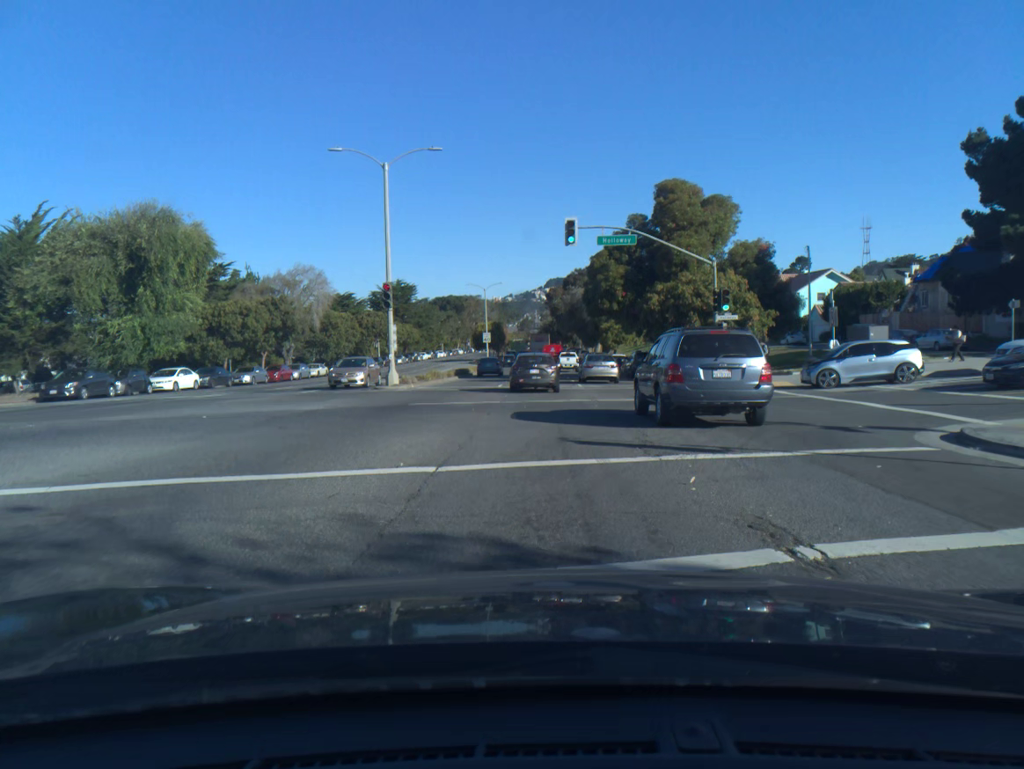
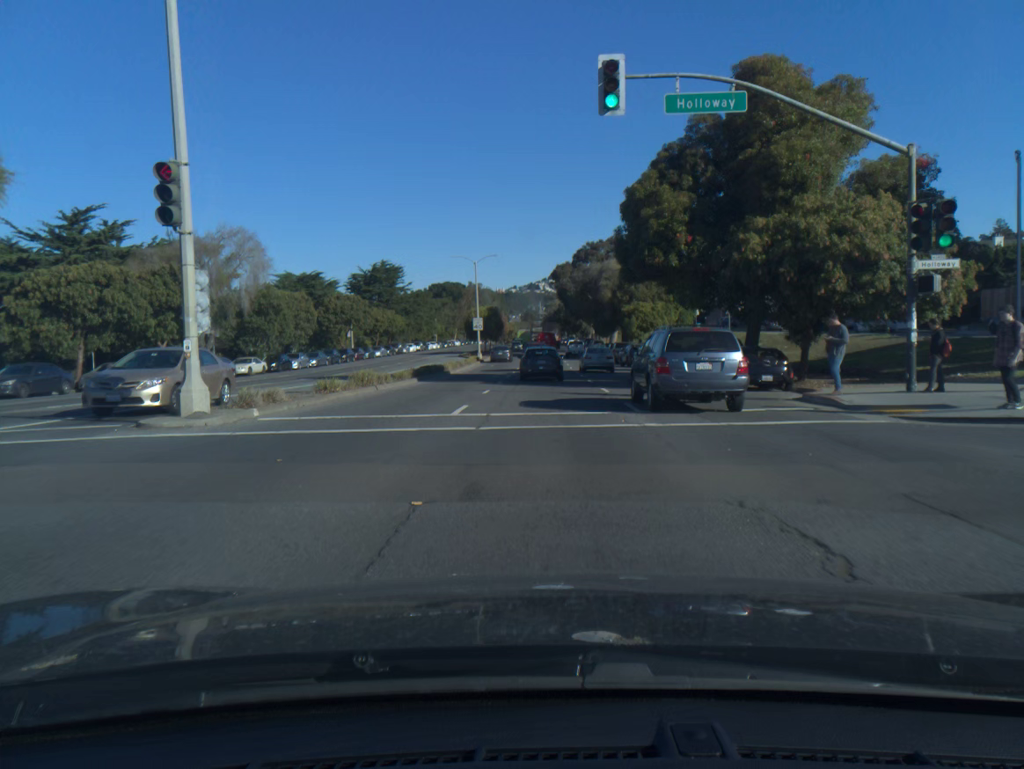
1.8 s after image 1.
(-0.1, +19.1) m; -1°
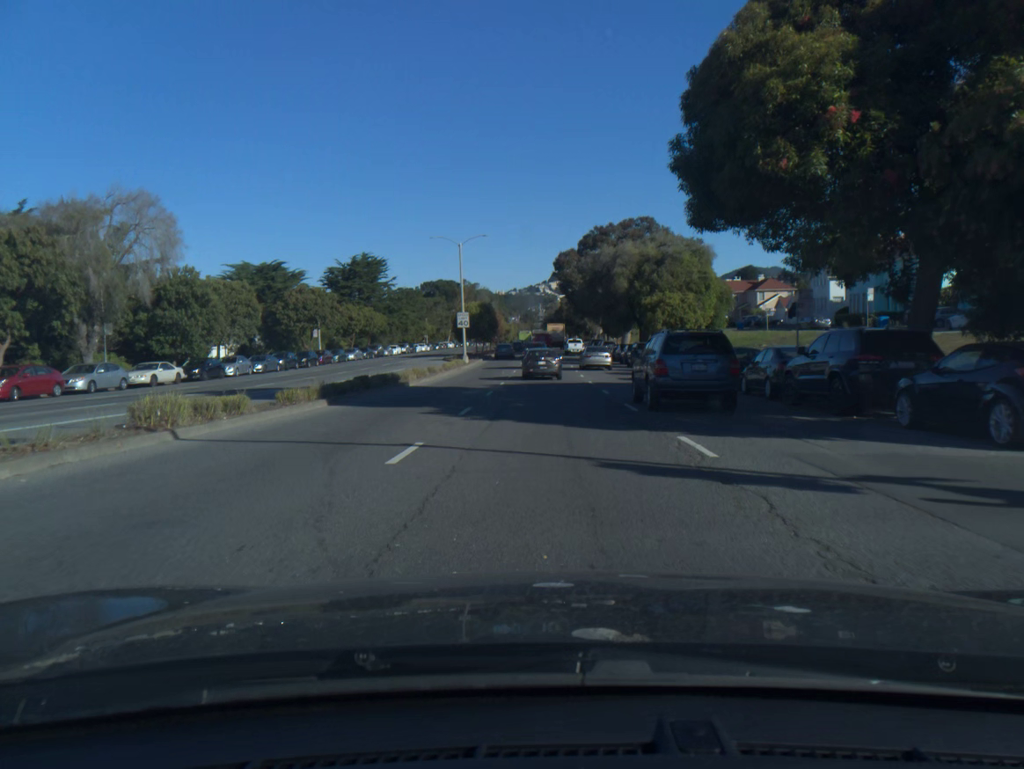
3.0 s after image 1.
(0.0, +14.2) m; 0°
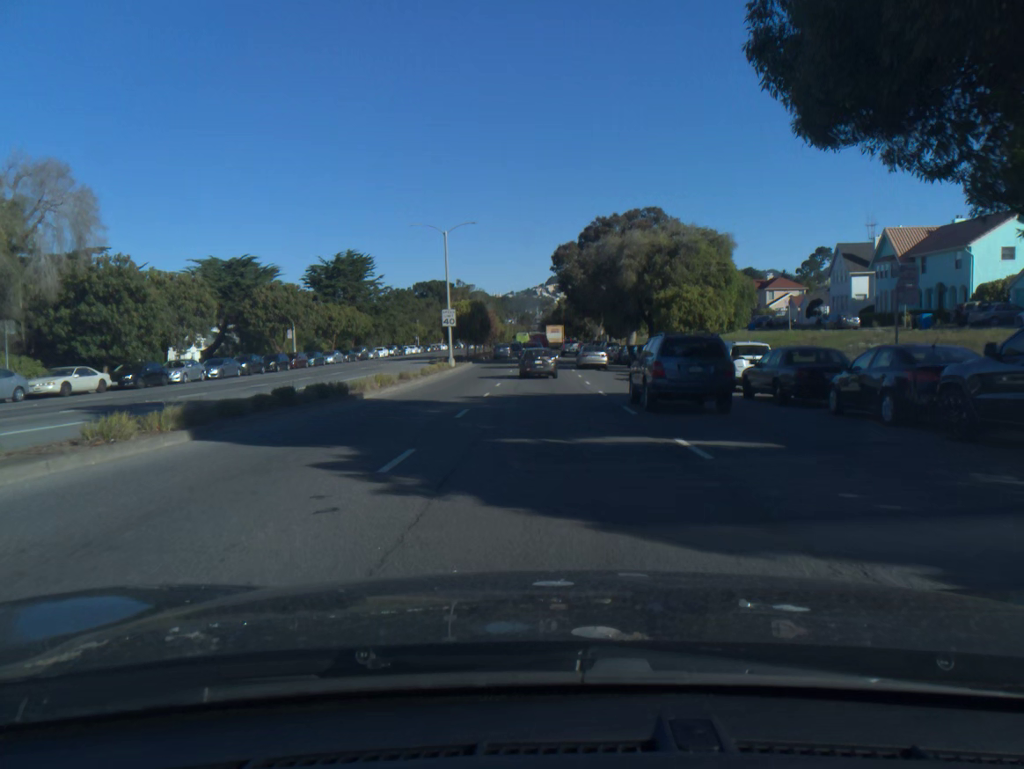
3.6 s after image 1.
(0.0, +7.5) m; 0°
